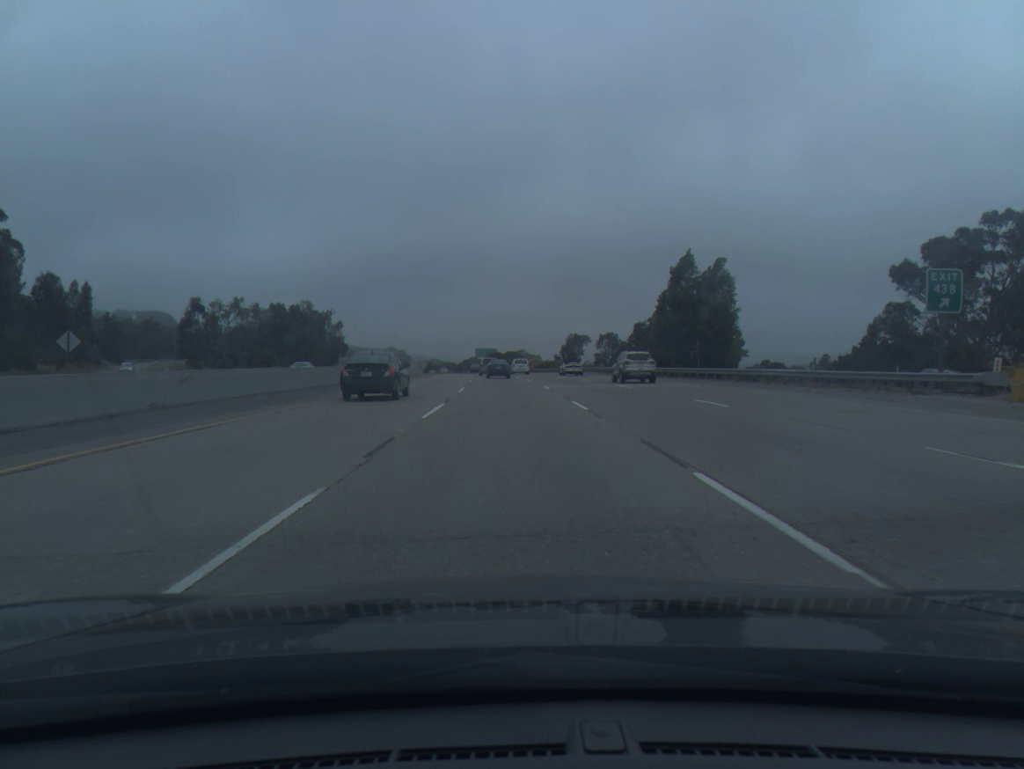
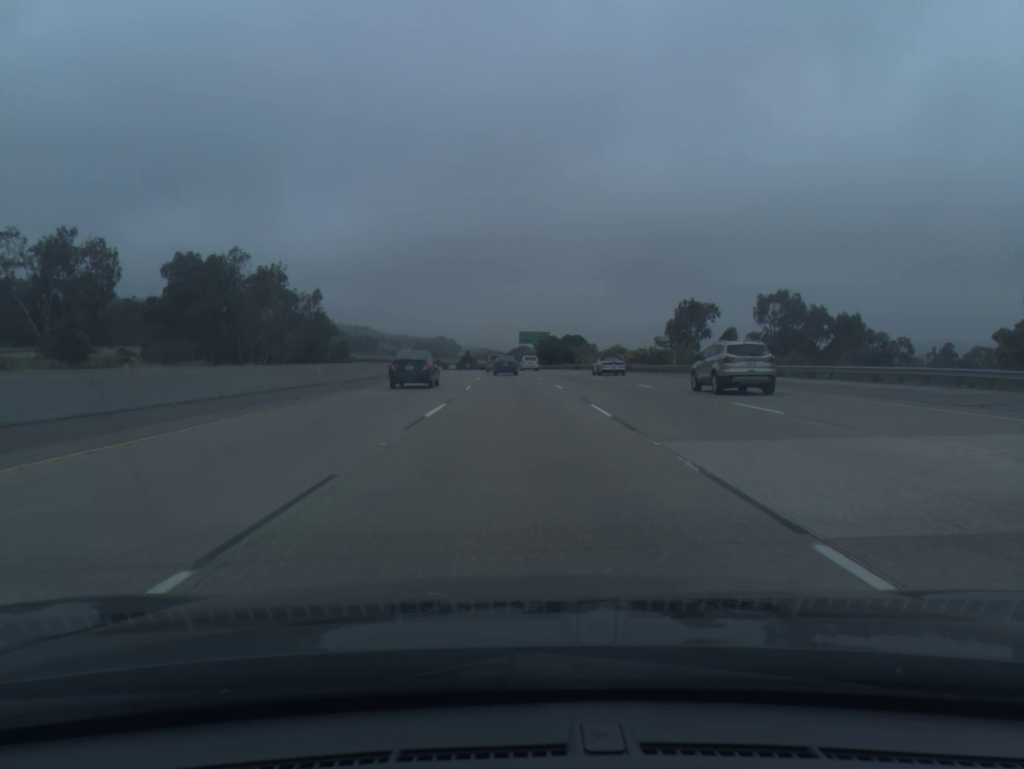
(-2.6, +75.9) m; -4°
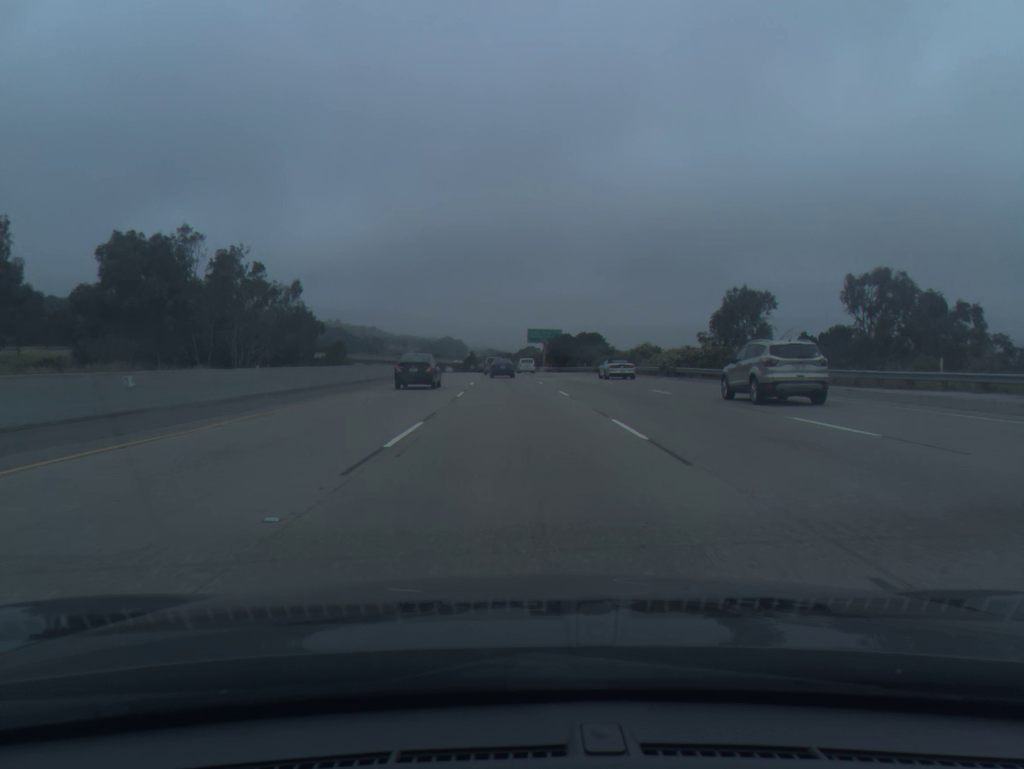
(-0.1, +18.8) m; -1°
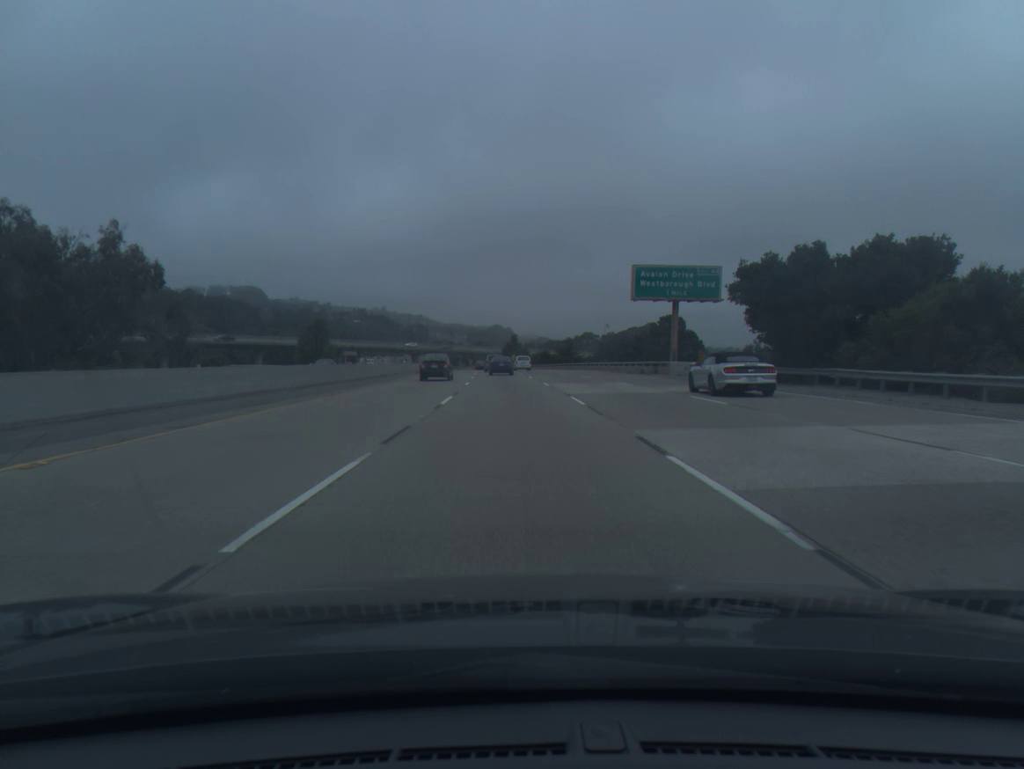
(-3.1, +93.3) m; -4°
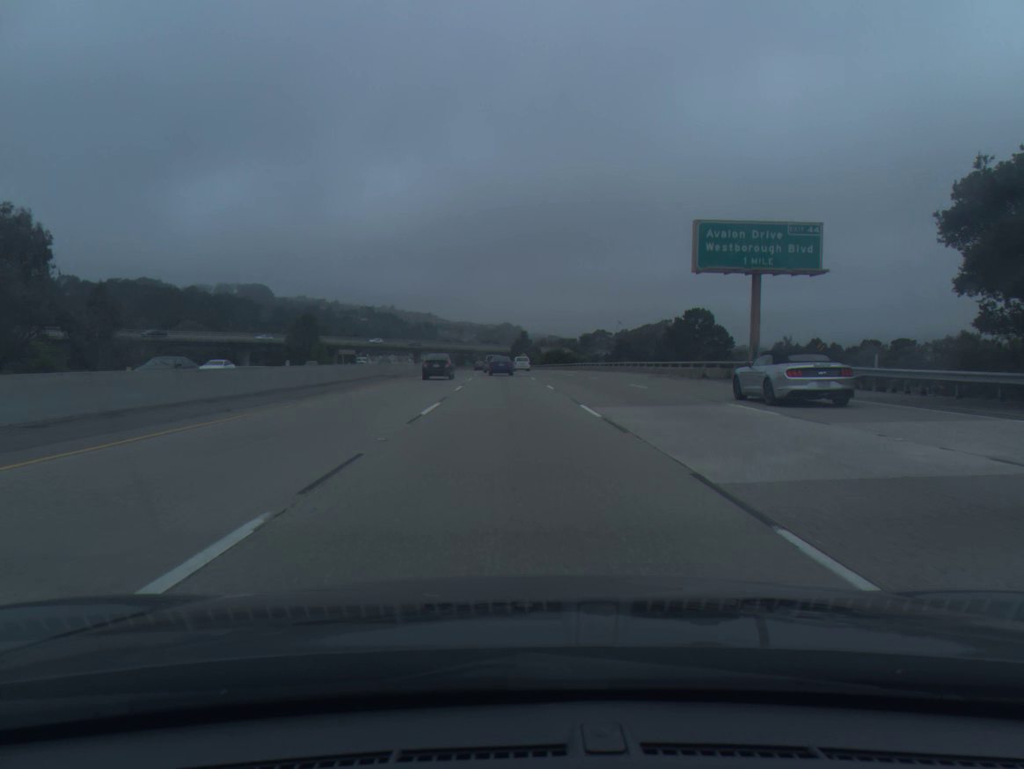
(-0.1, +18.6) m; -1°
